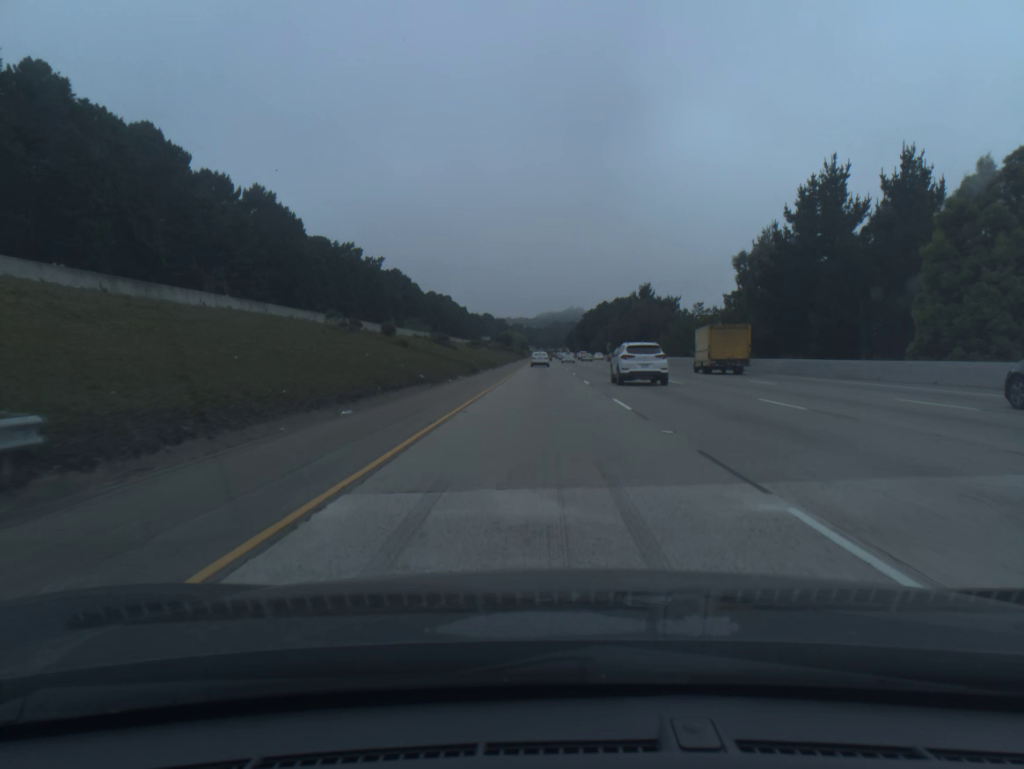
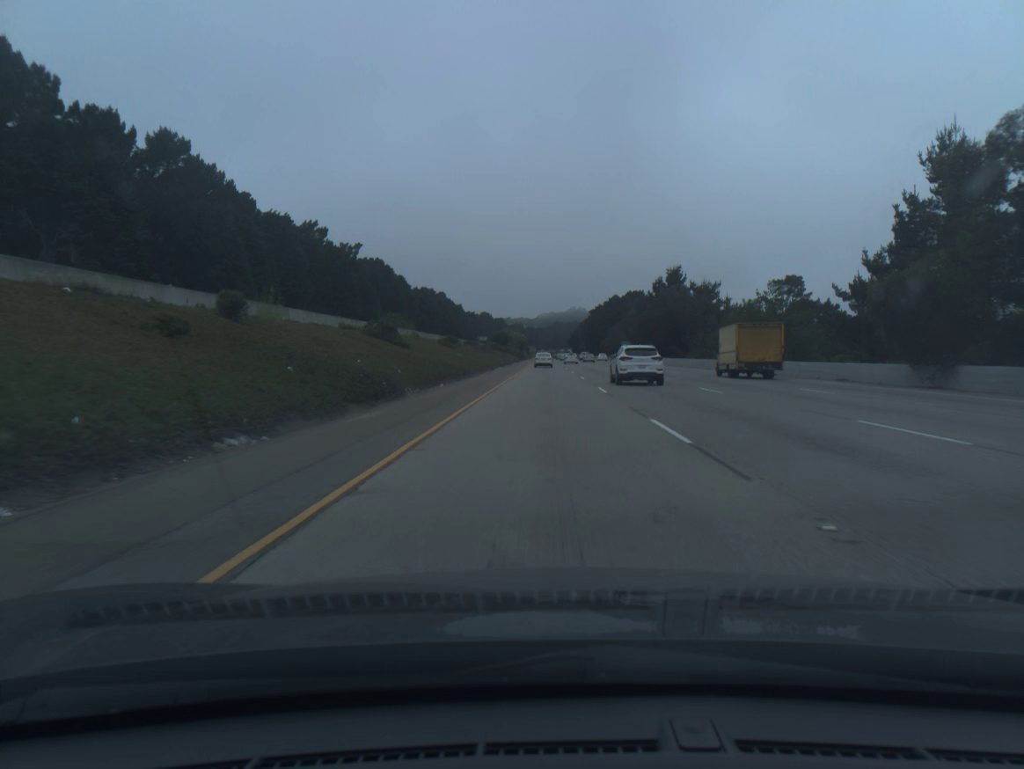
(0.0, +35.5) m; 0°
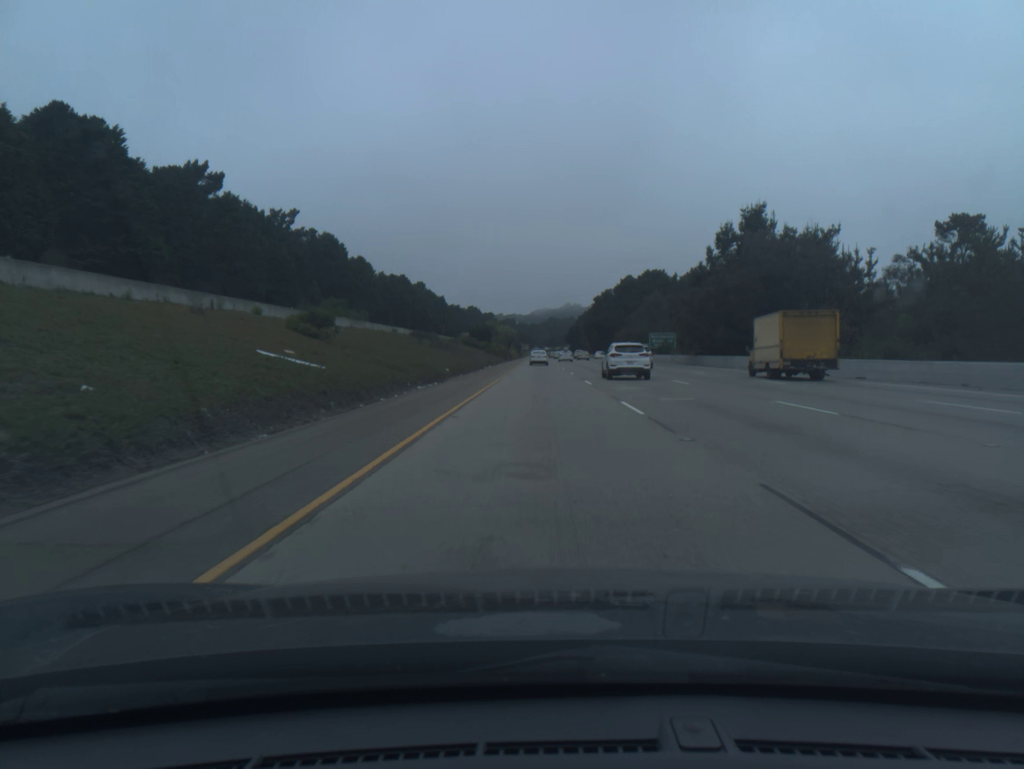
(+0.1, +53.9) m; 0°
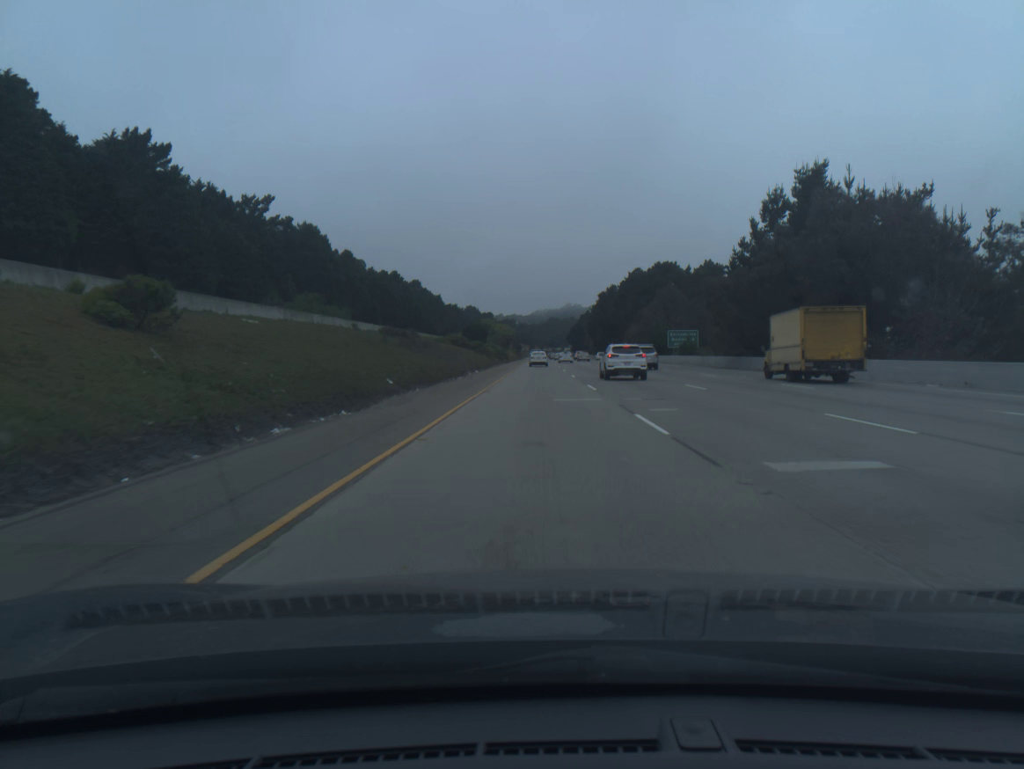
(0.0, +18.0) m; 0°
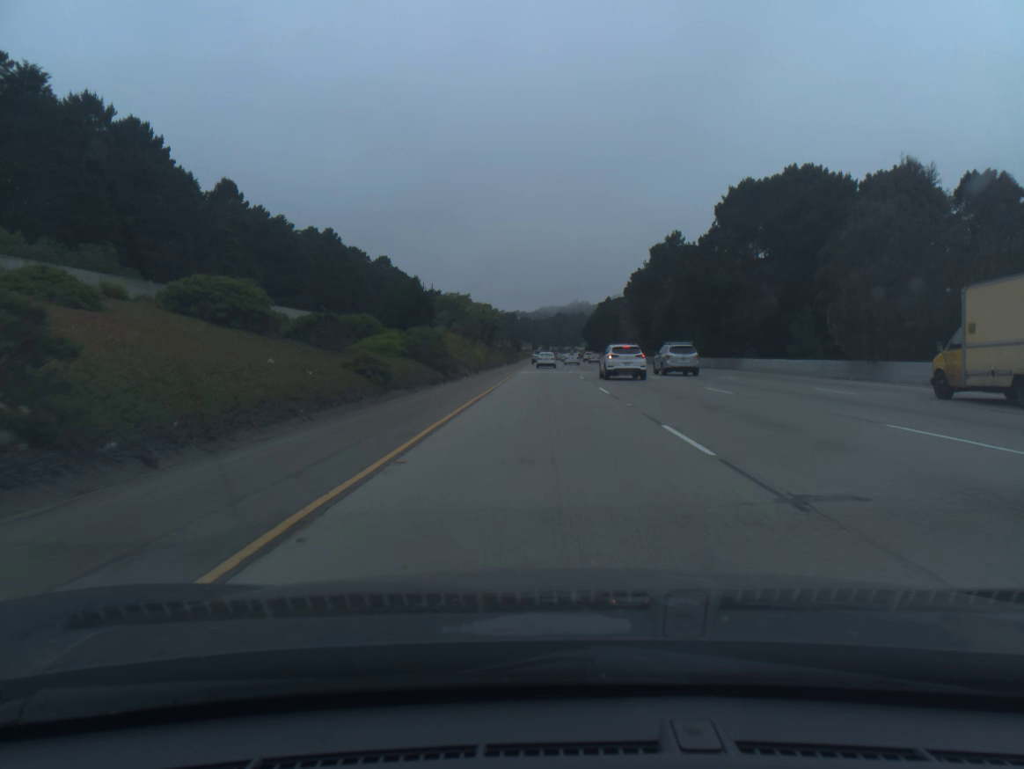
(-0.4, +90.1) m; 0°
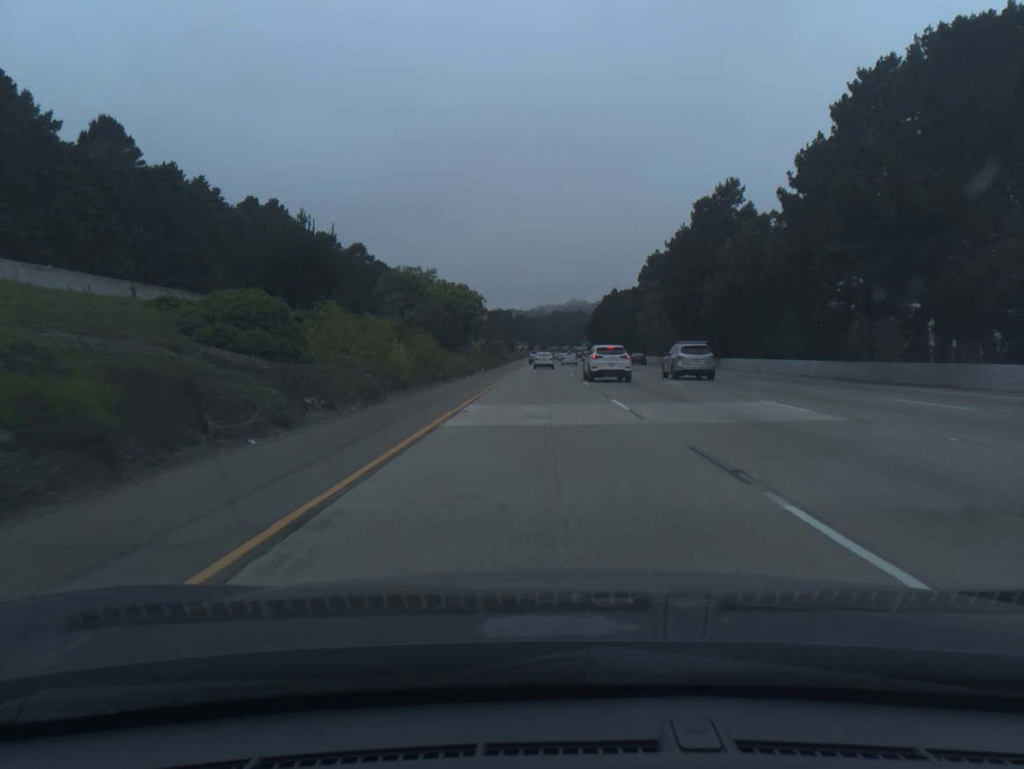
(+0.1, +36.0) m; 0°
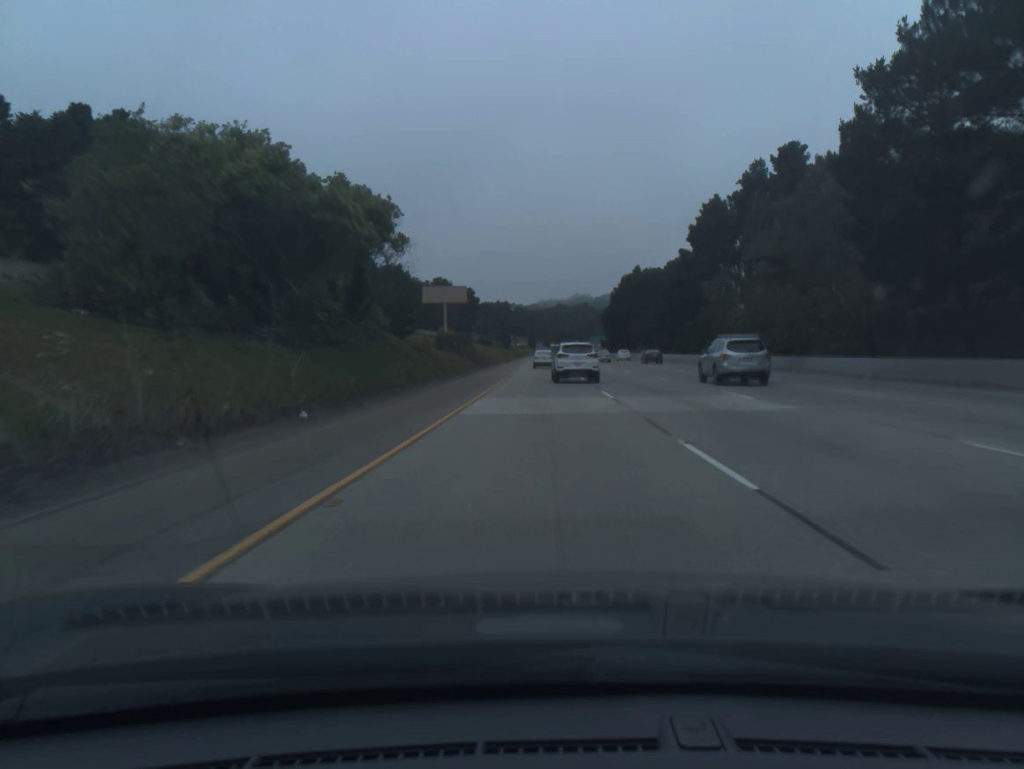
(0.0, +53.8) m; 0°
